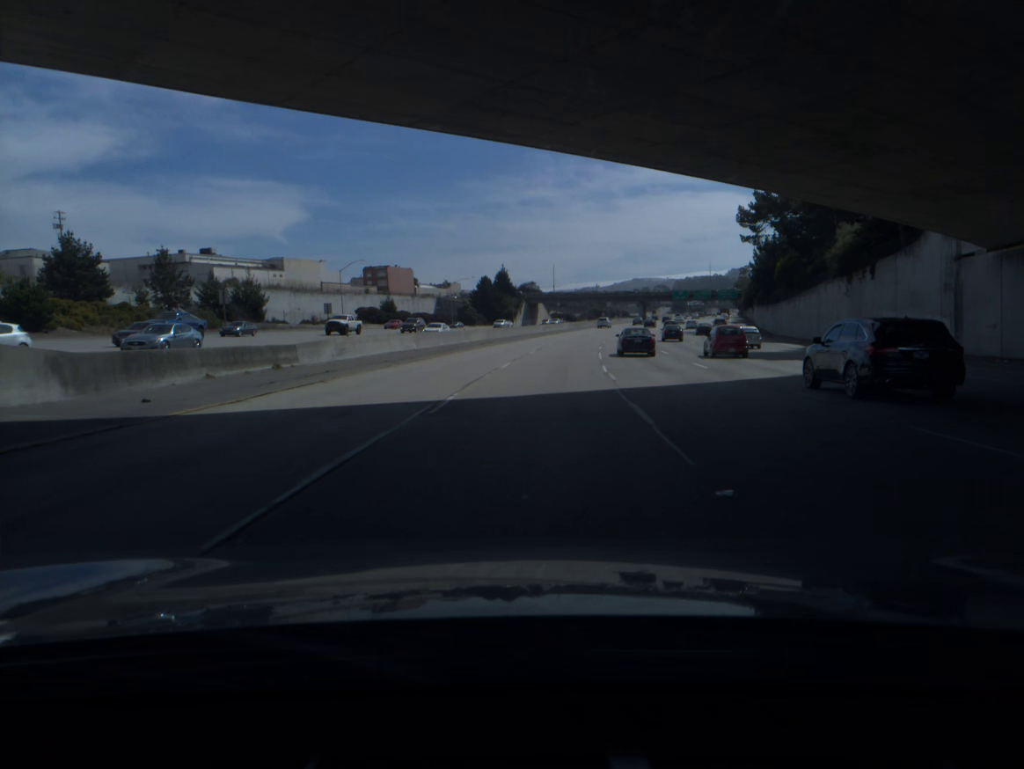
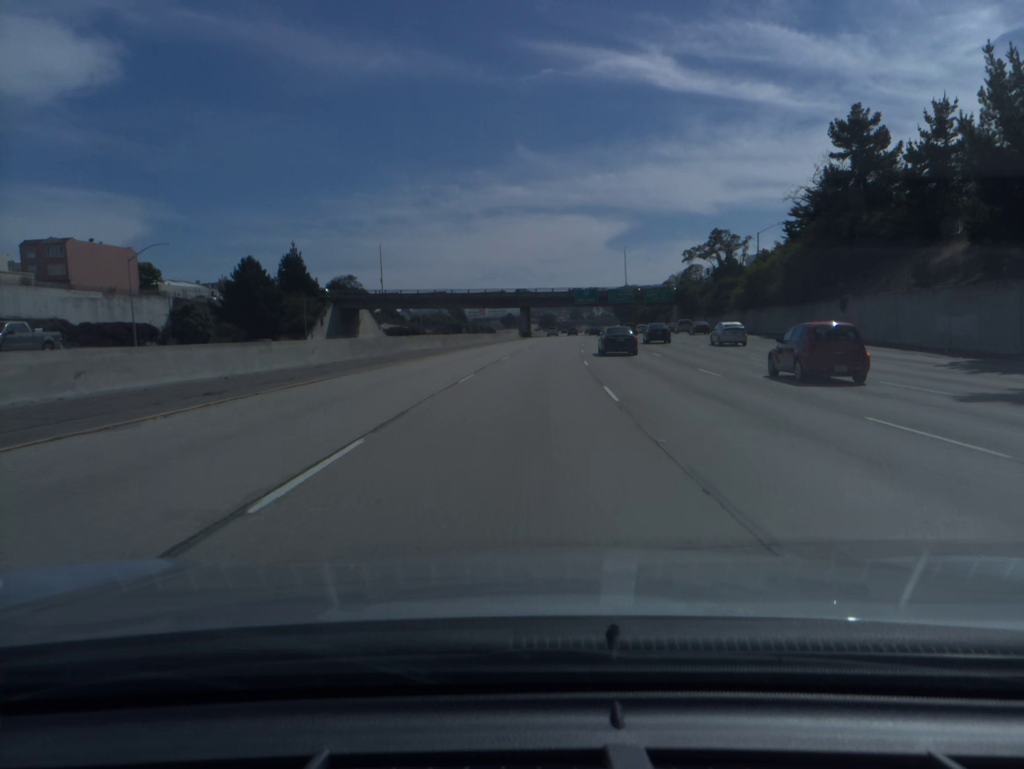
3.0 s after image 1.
(+8.6, +93.6) m; +10°
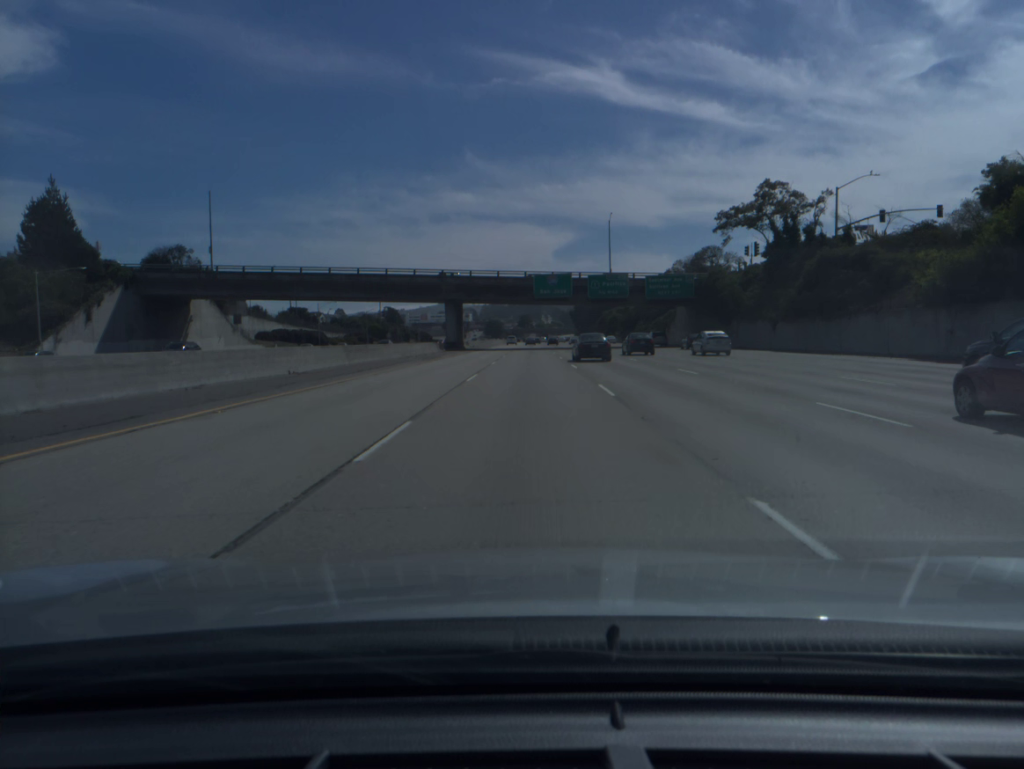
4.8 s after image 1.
(+2.1, +56.4) m; +4°
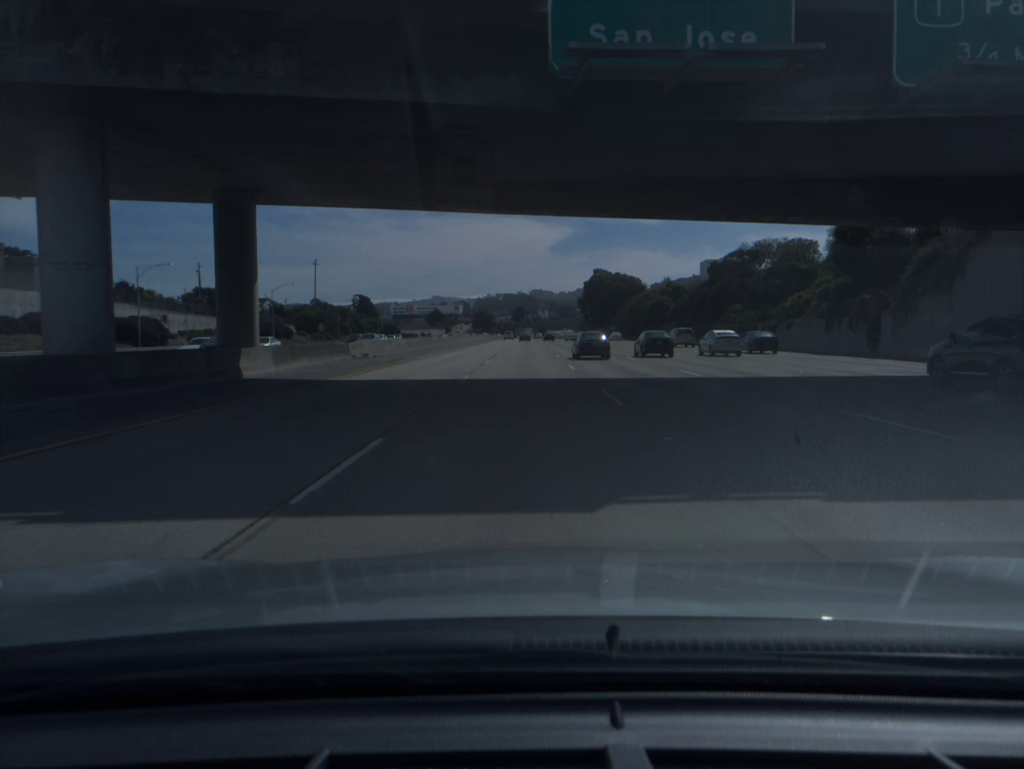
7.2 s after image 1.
(+0.5, +75.3) m; 0°
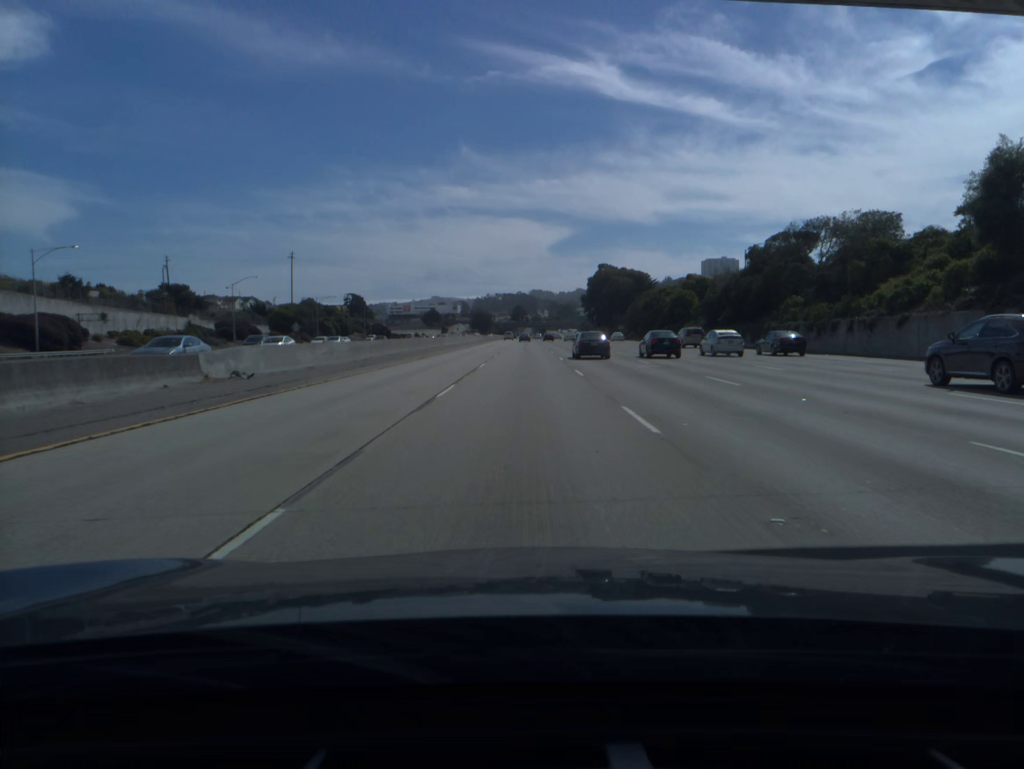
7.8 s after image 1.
(0.0, +18.9) m; 0°
